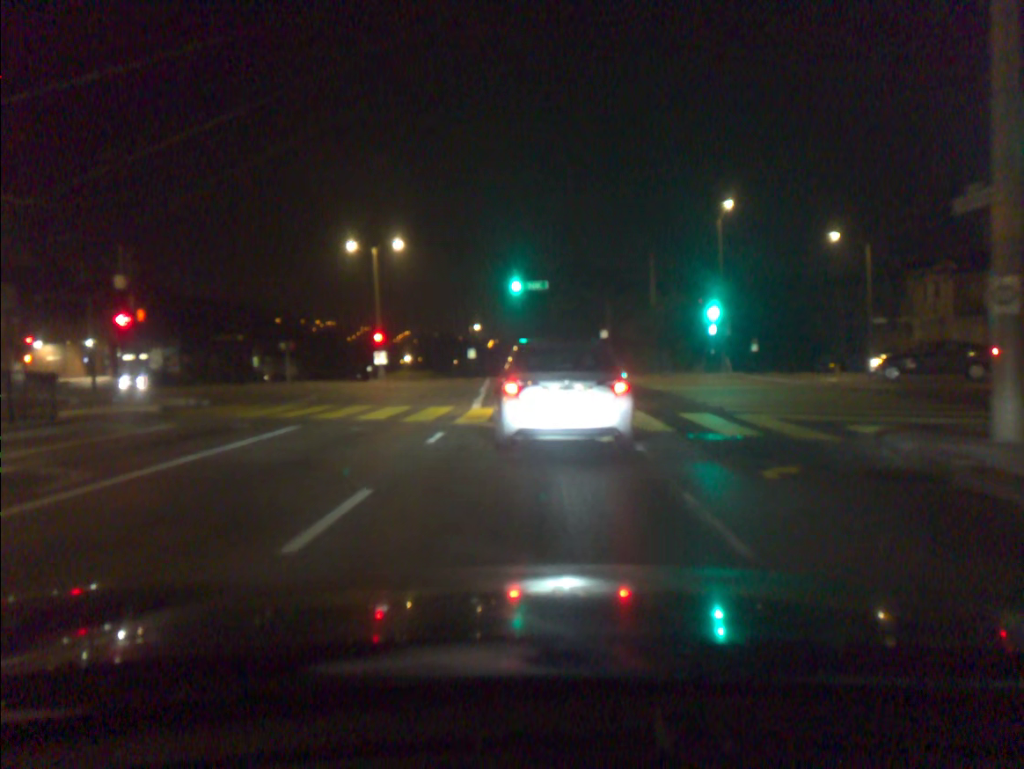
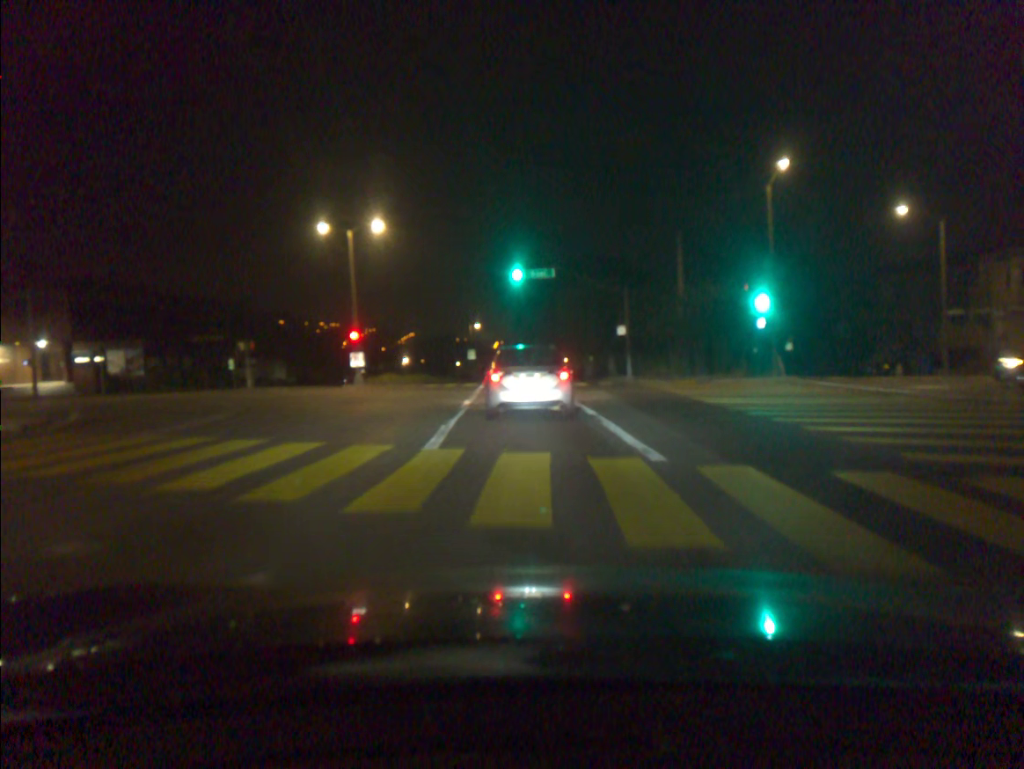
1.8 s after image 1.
(-0.1, +8.0) m; -1°
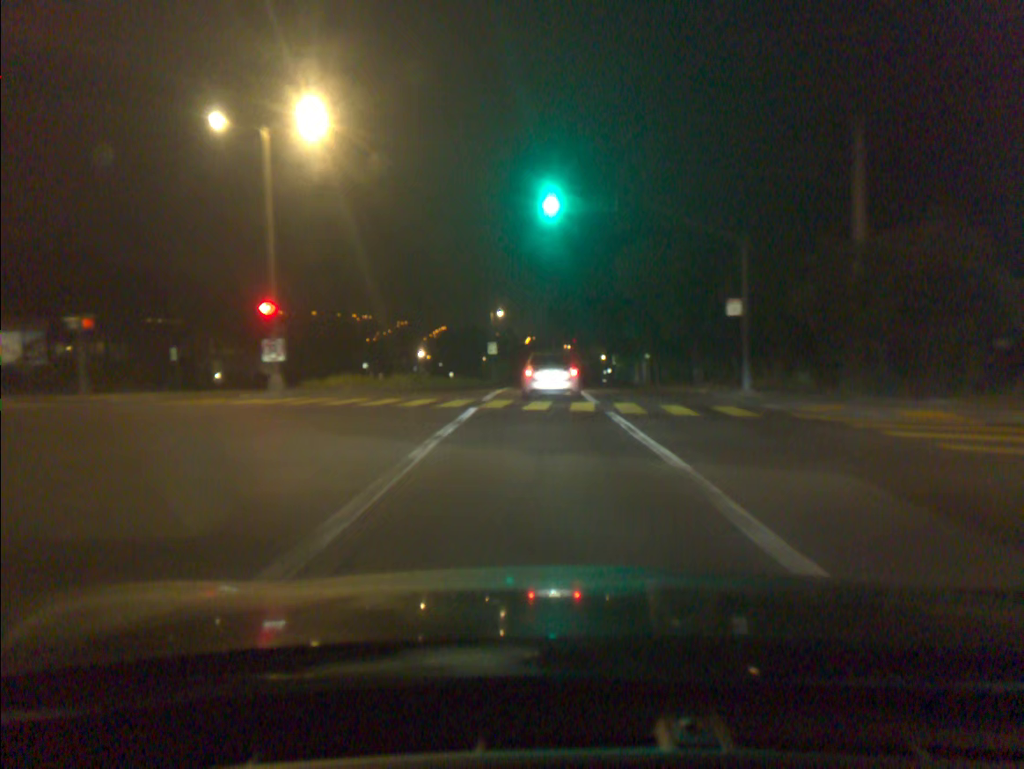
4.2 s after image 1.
(-0.5, +19.4) m; -2°
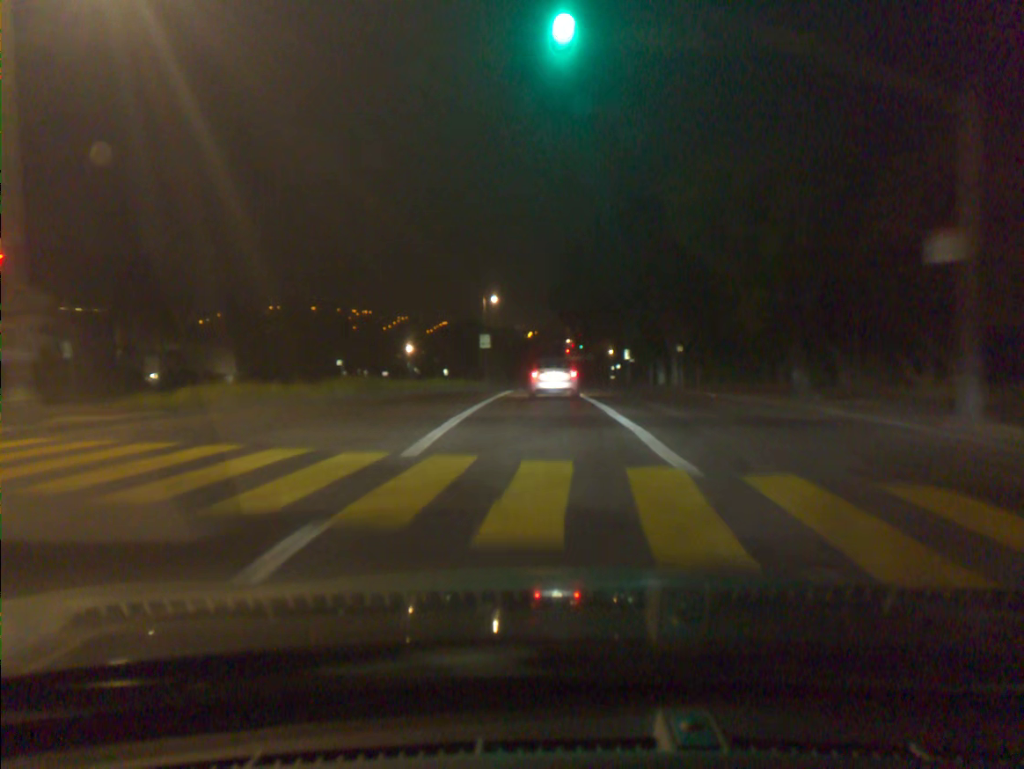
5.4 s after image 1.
(0.0, +13.3) m; 0°
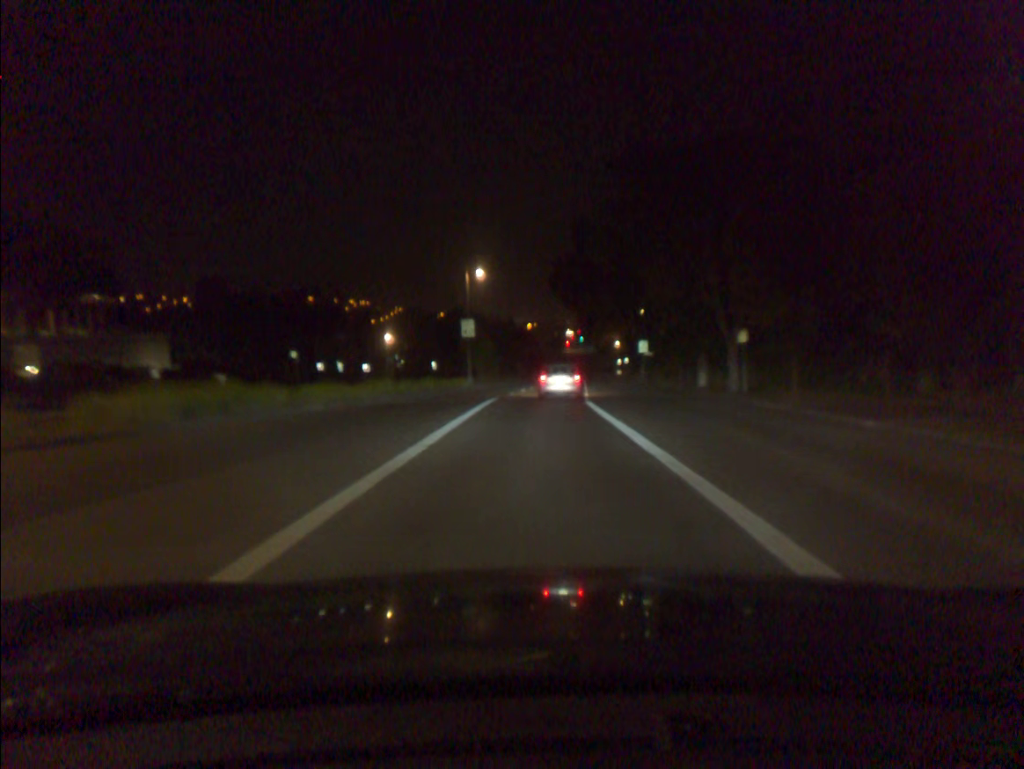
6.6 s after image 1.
(0.0, +15.3) m; 0°
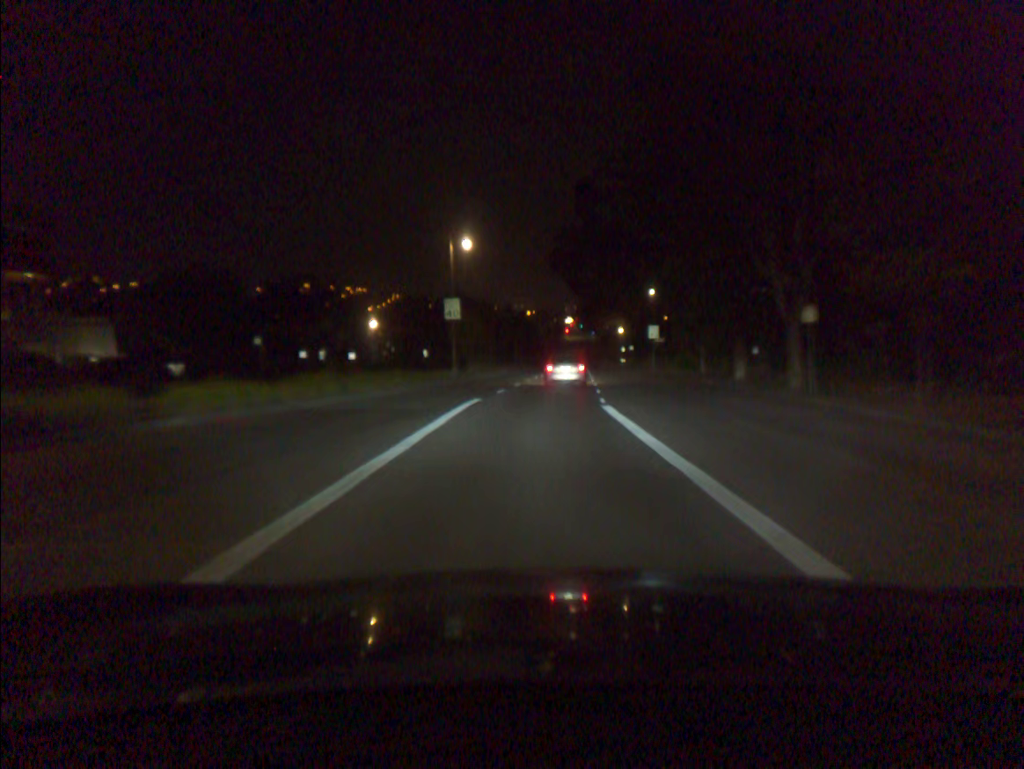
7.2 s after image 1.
(0.0, +8.4) m; 0°
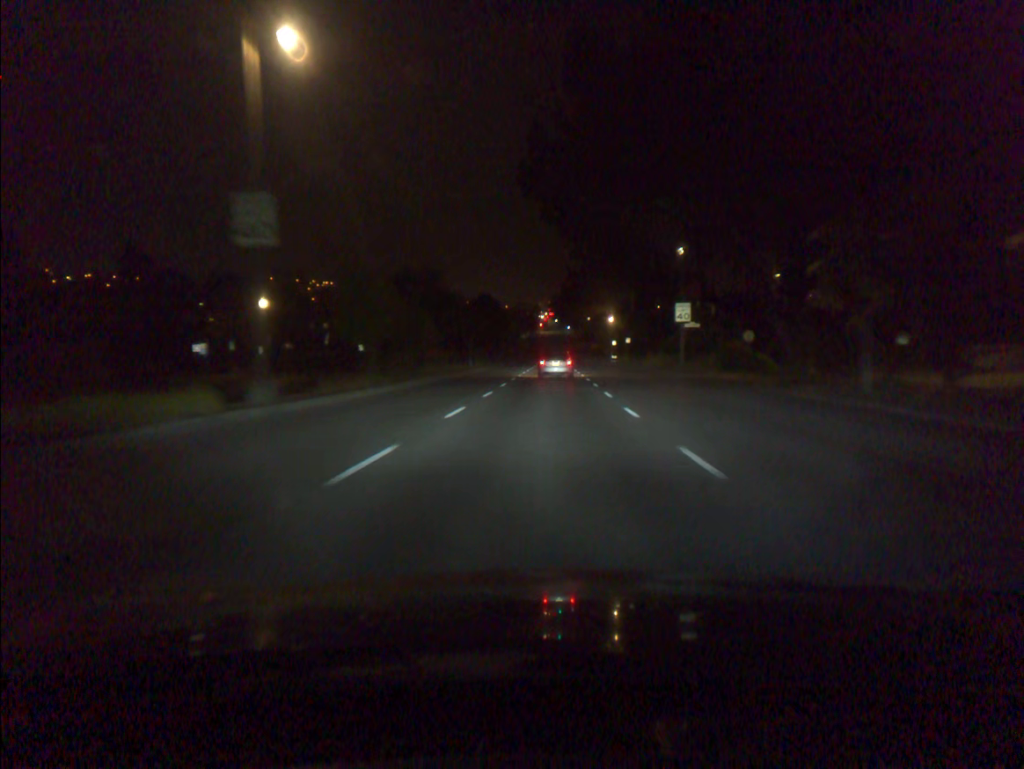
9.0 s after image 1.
(+0.4, +28.0) m; +2°
